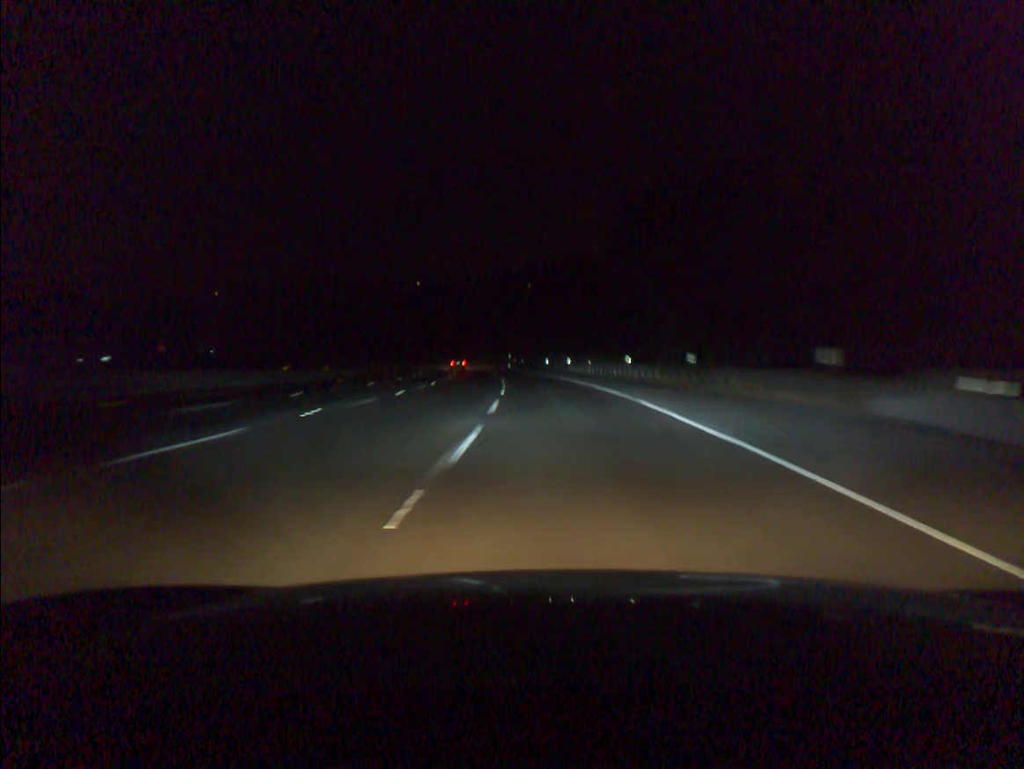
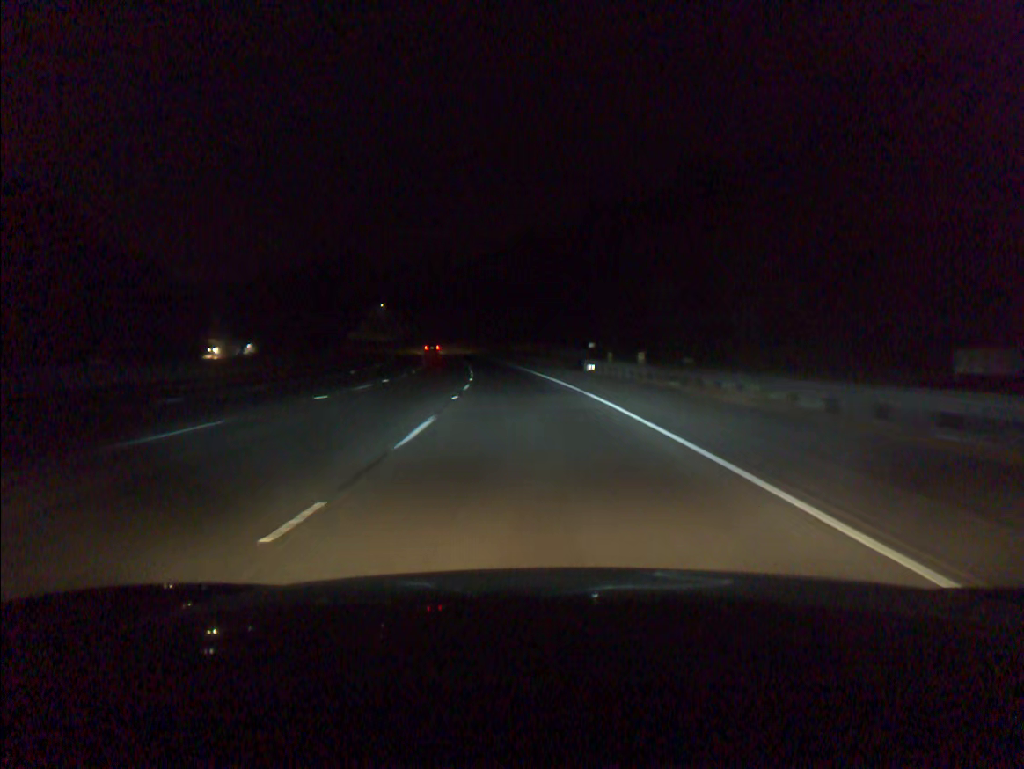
(-3.3, +80.9) m; -5°
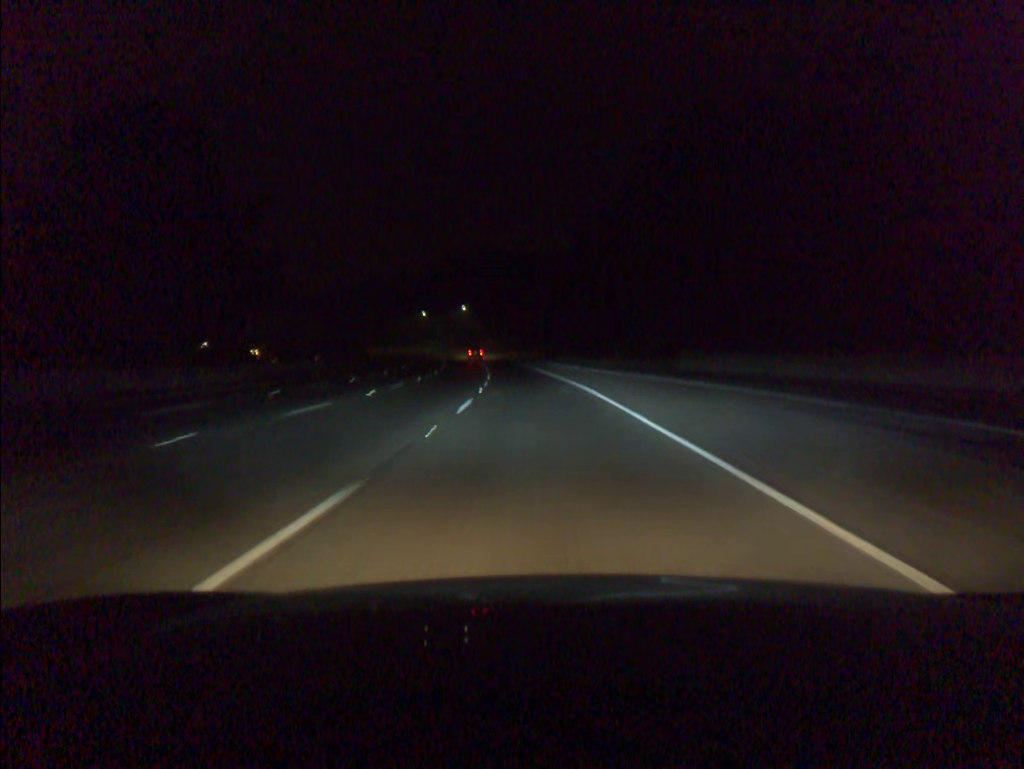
(-6.4, +81.3) m; -9°
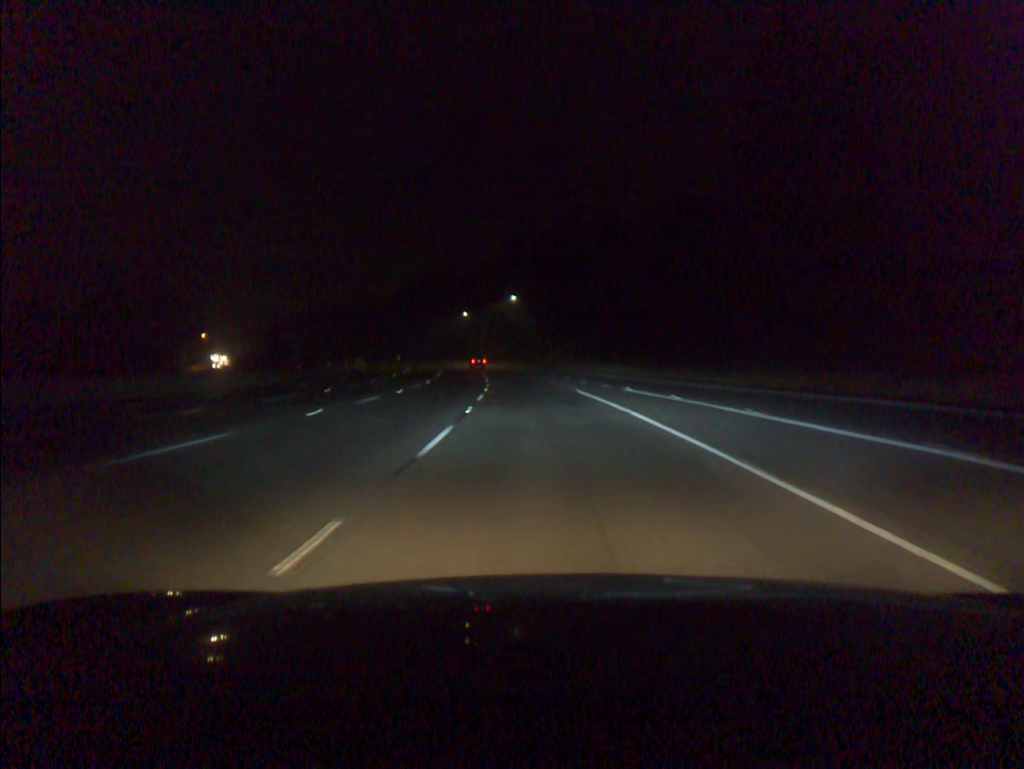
(-3.0, +65.6) m; -5°
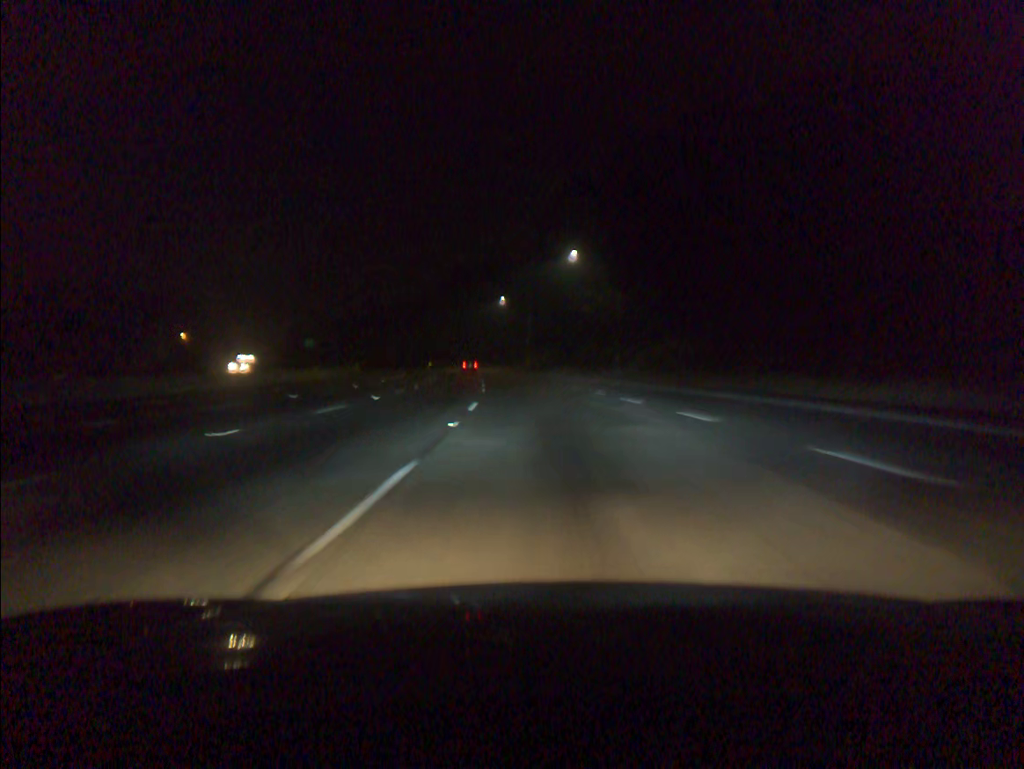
(-1.9, +49.5) m; -4°
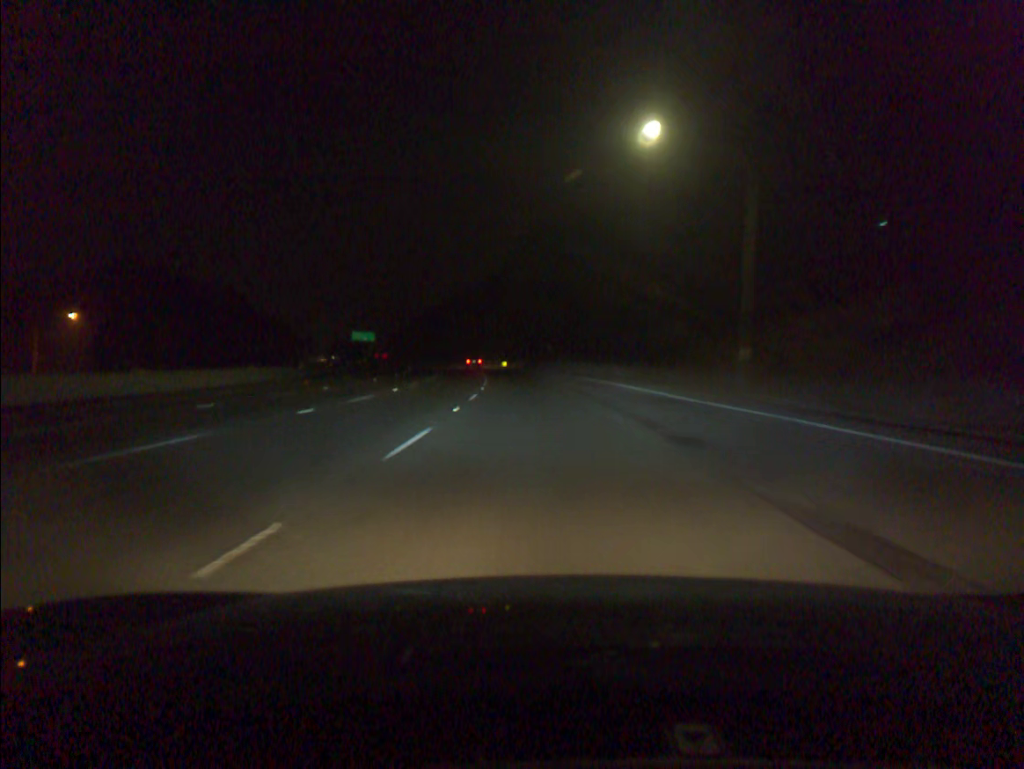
(-5.6, +82.6) m; -8°
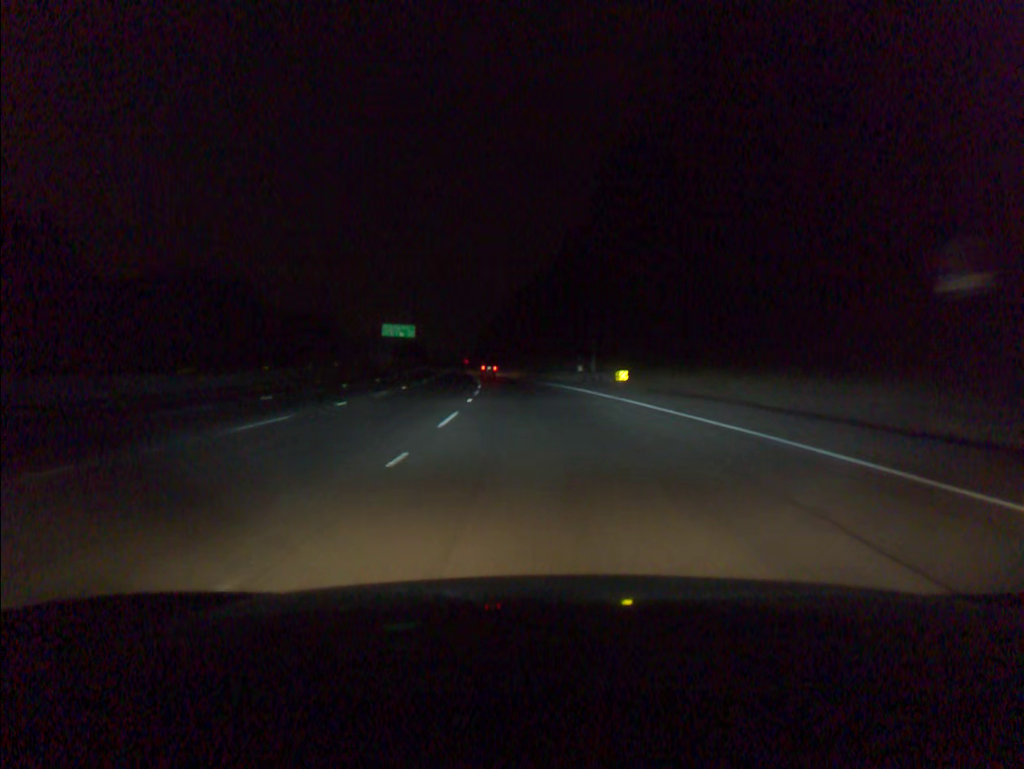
(-4.9, +83.1) m; -7°
